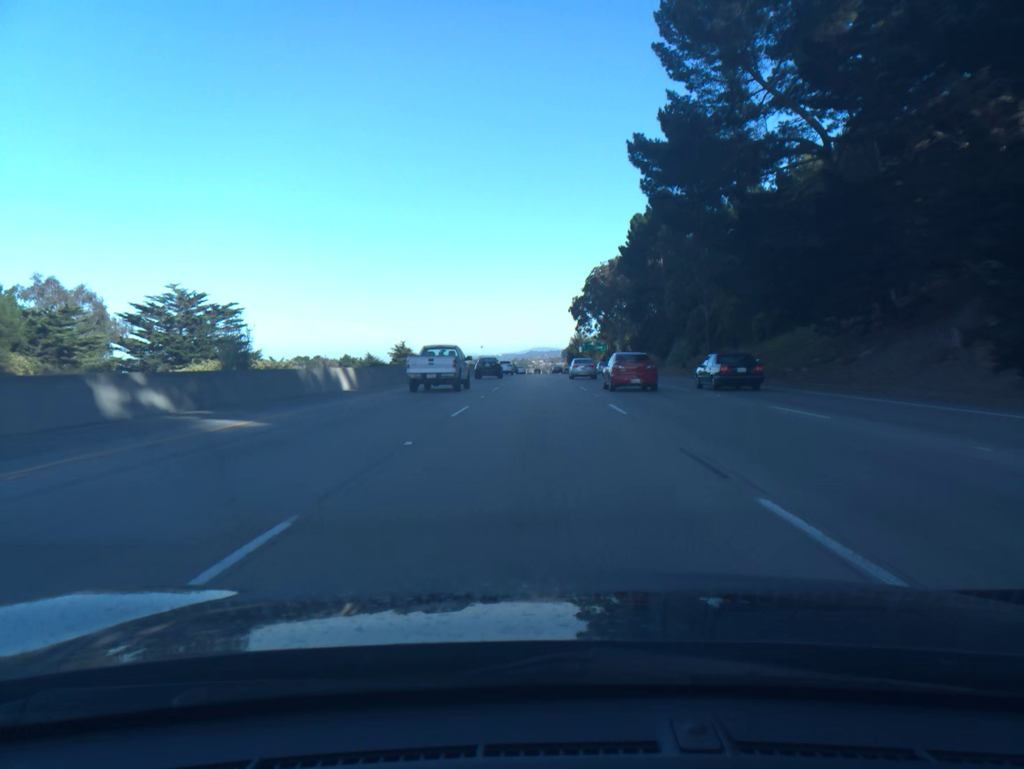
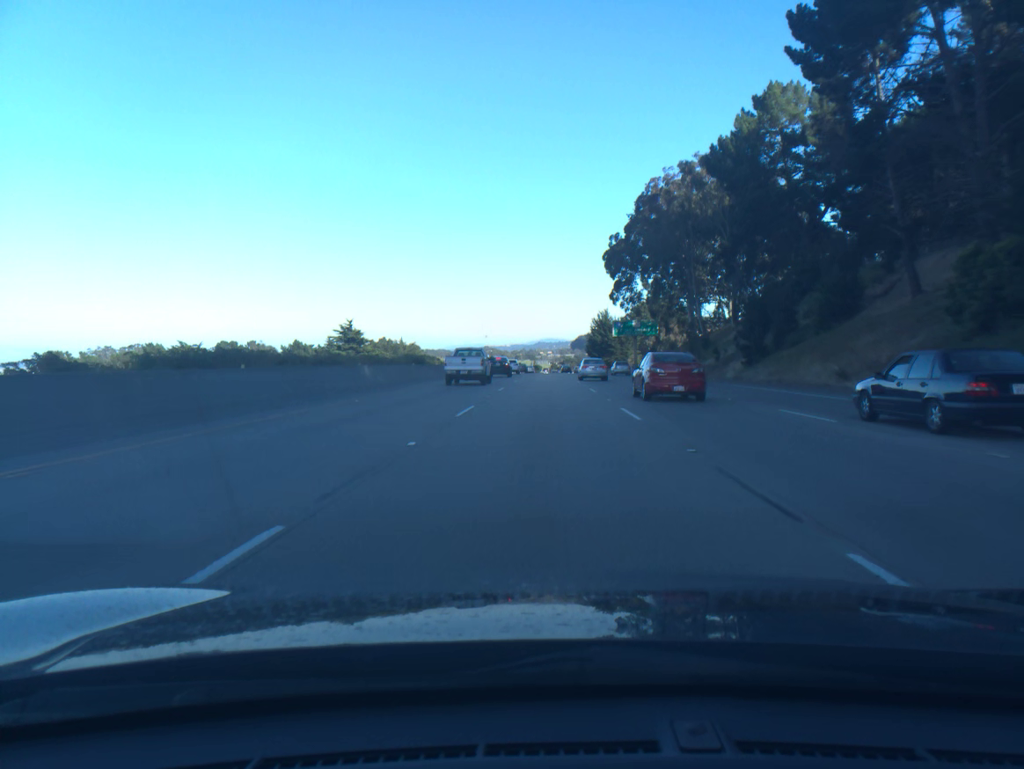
(-0.3, +73.2) m; -1°
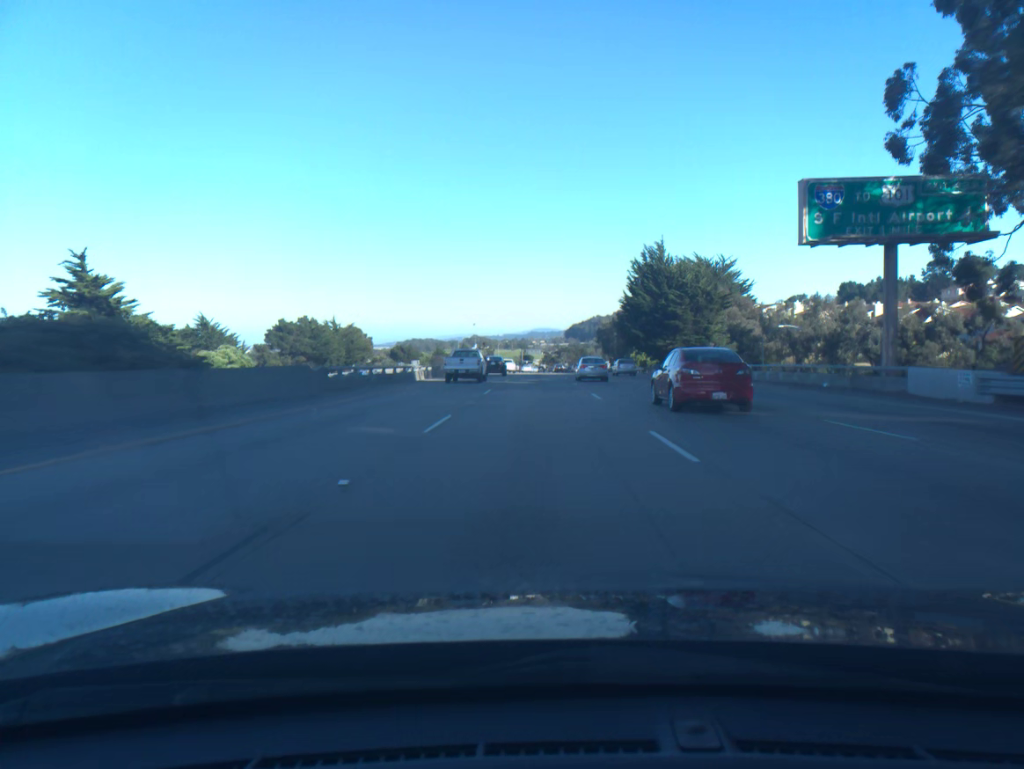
(+0.5, +91.4) m; 0°
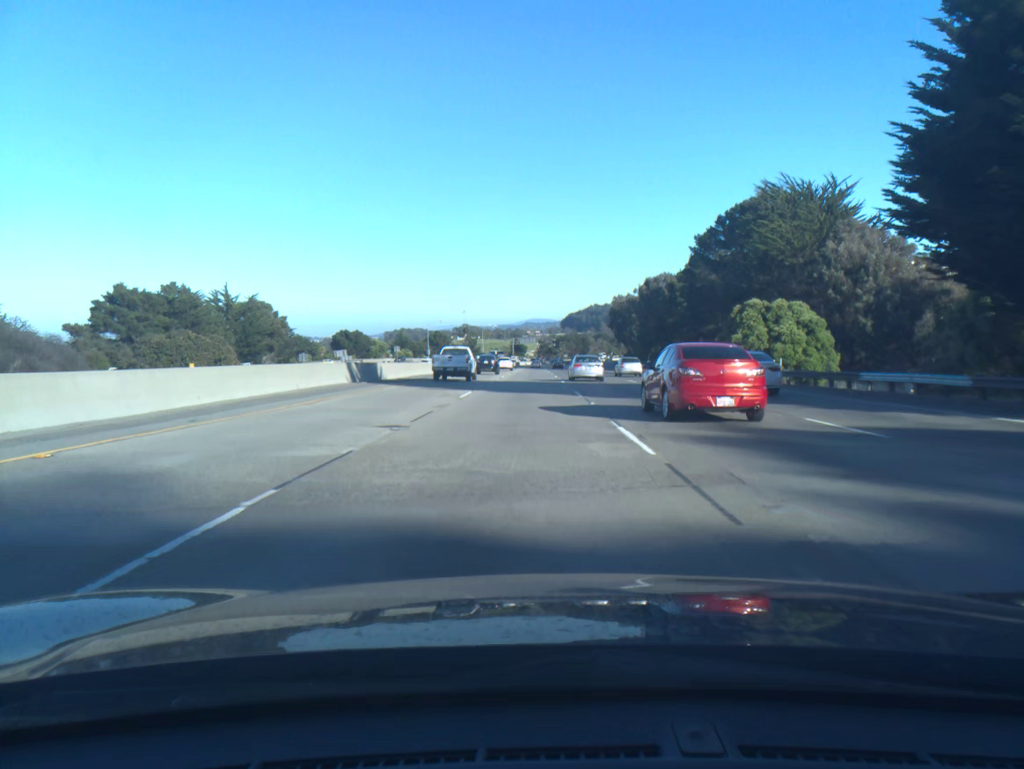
(+0.1, +72.4) m; 0°
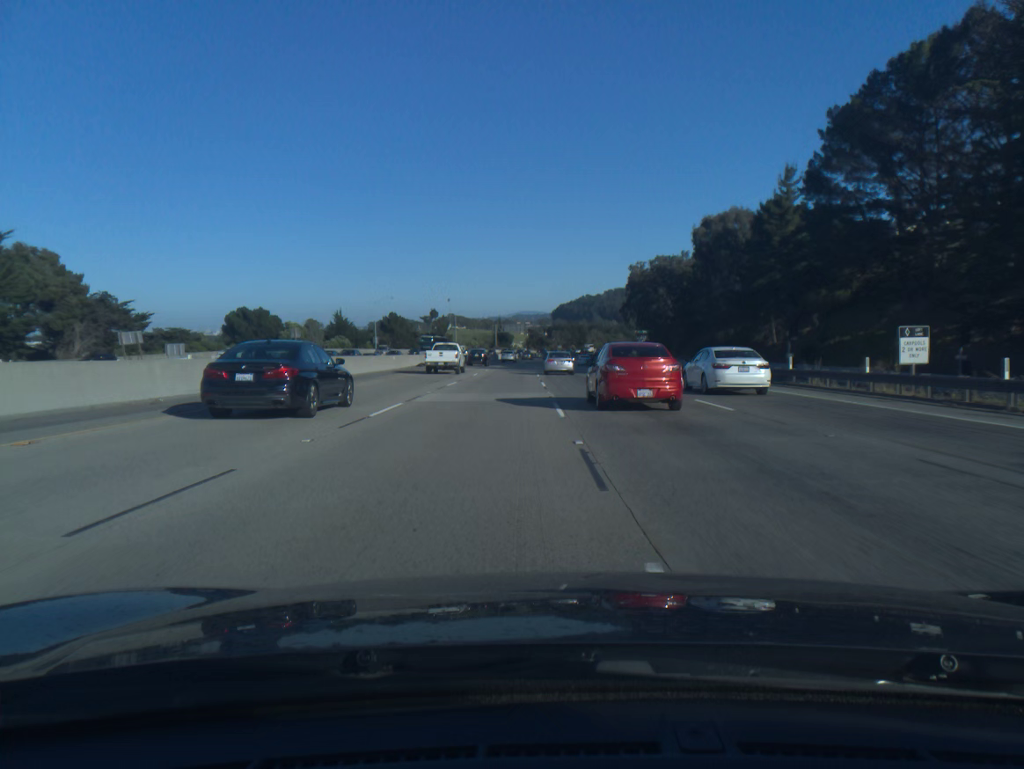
(+0.2, +67.8) m; +1°
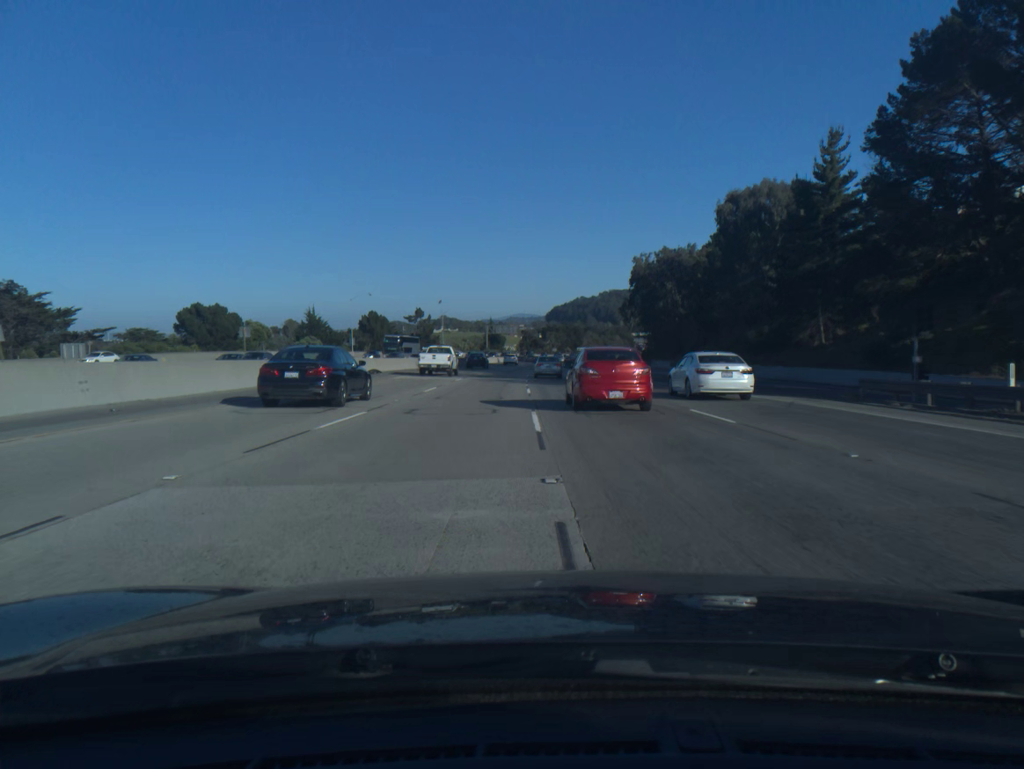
(+0.1, +16.5) m; 0°
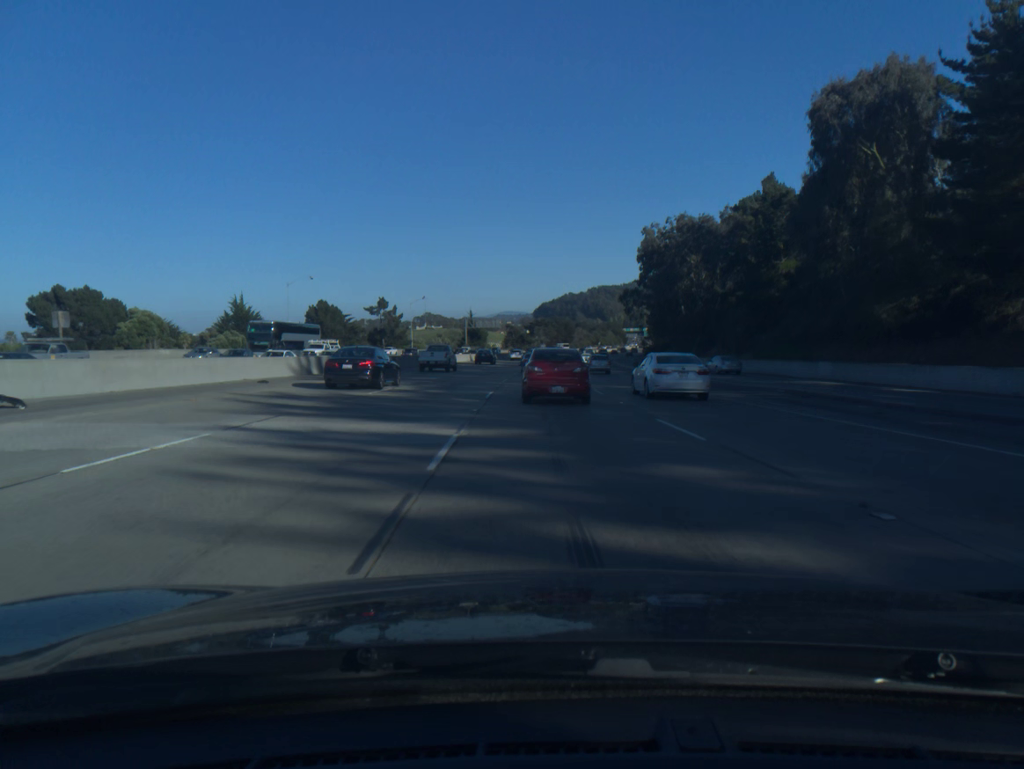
(+0.3, +32.8) m; +1°
